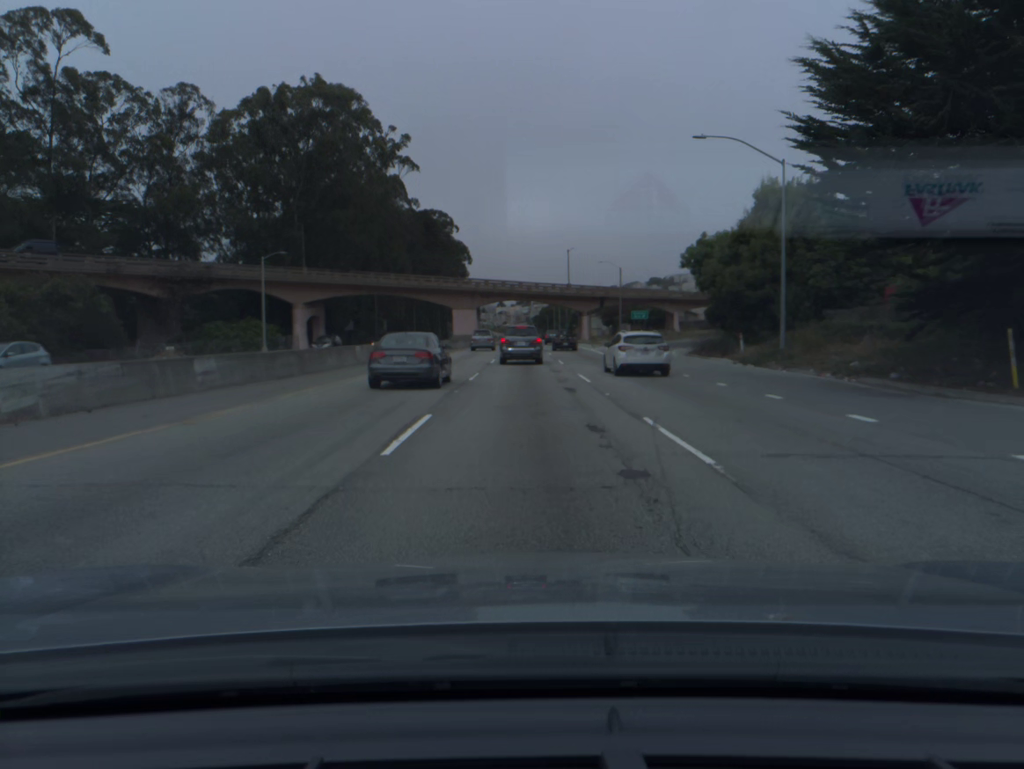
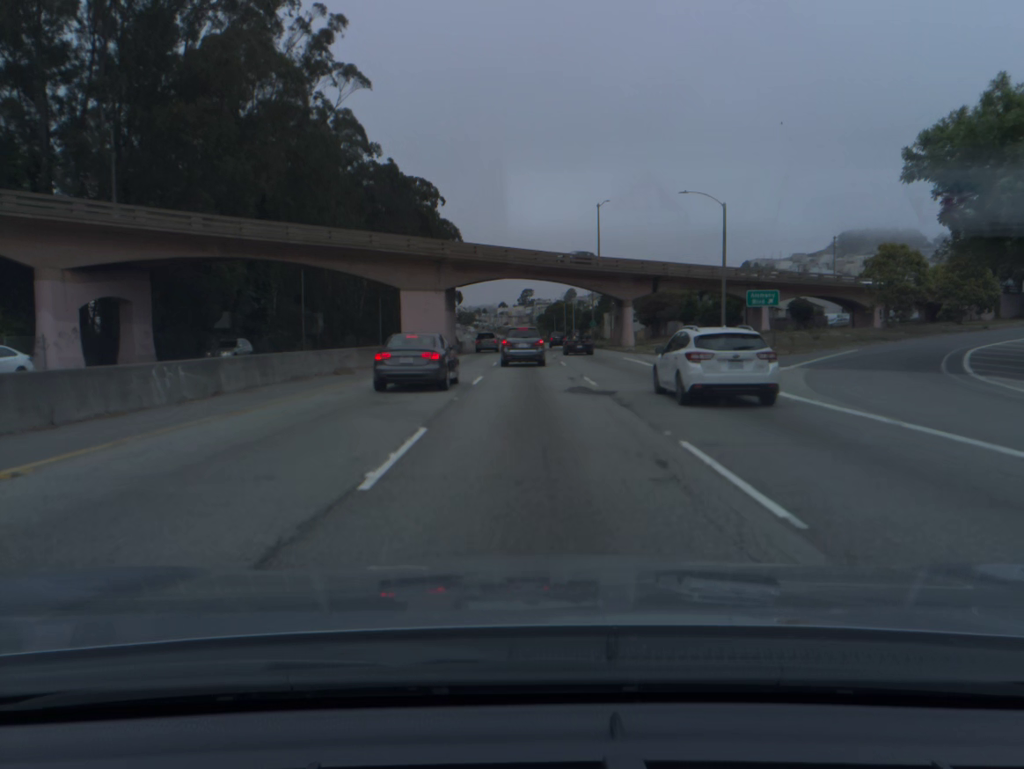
(-0.2, +46.3) m; 0°
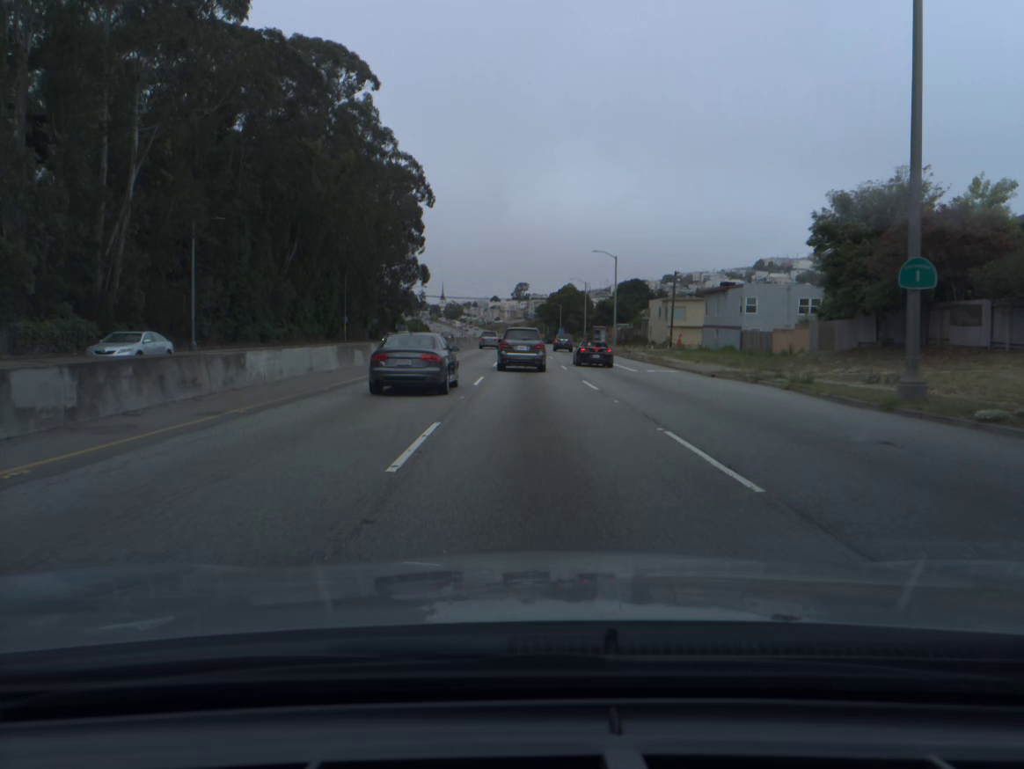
(0.0, +73.5) m; 0°
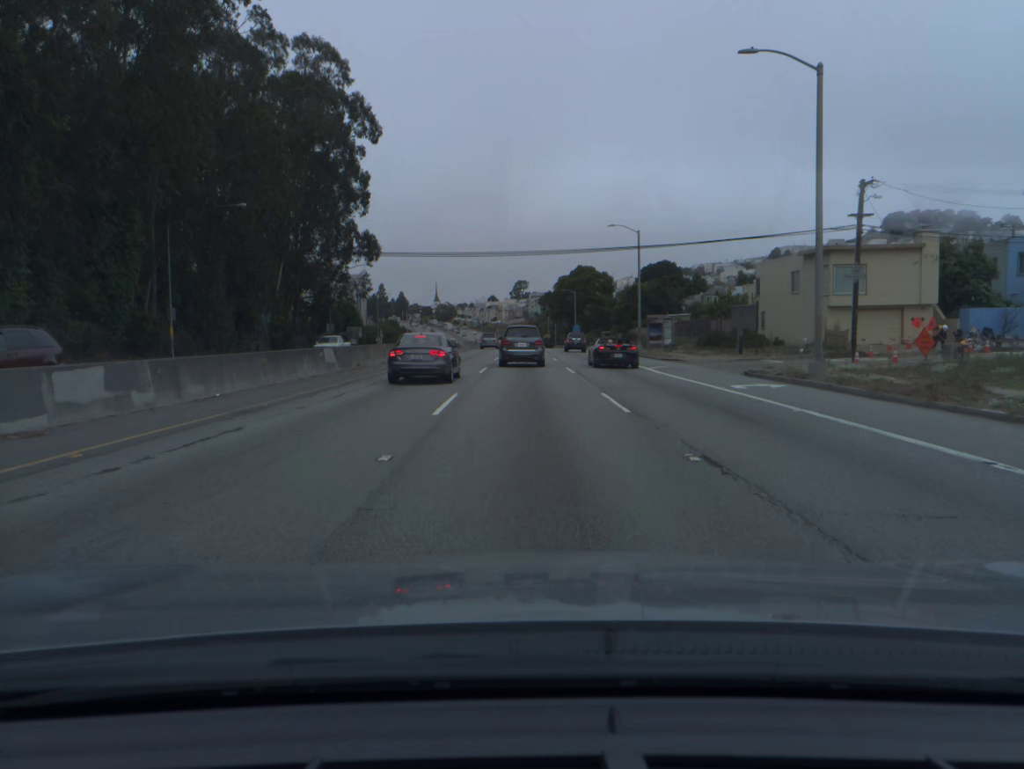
(+0.2, +52.8) m; 0°
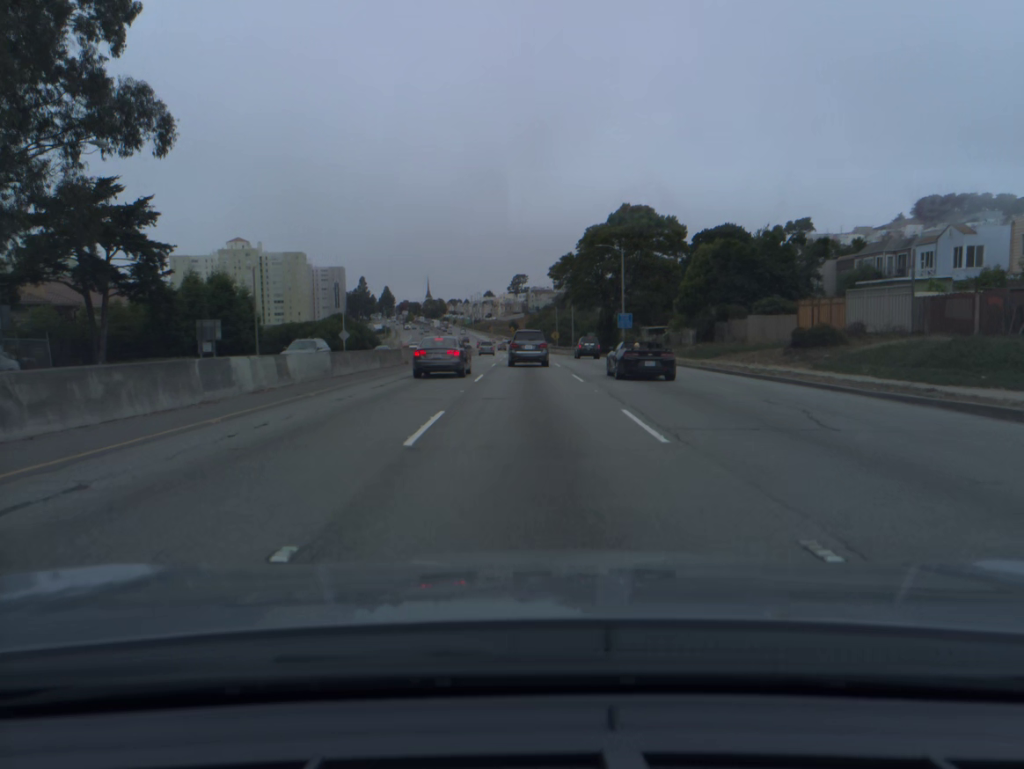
(0.0, +63.1) m; 0°
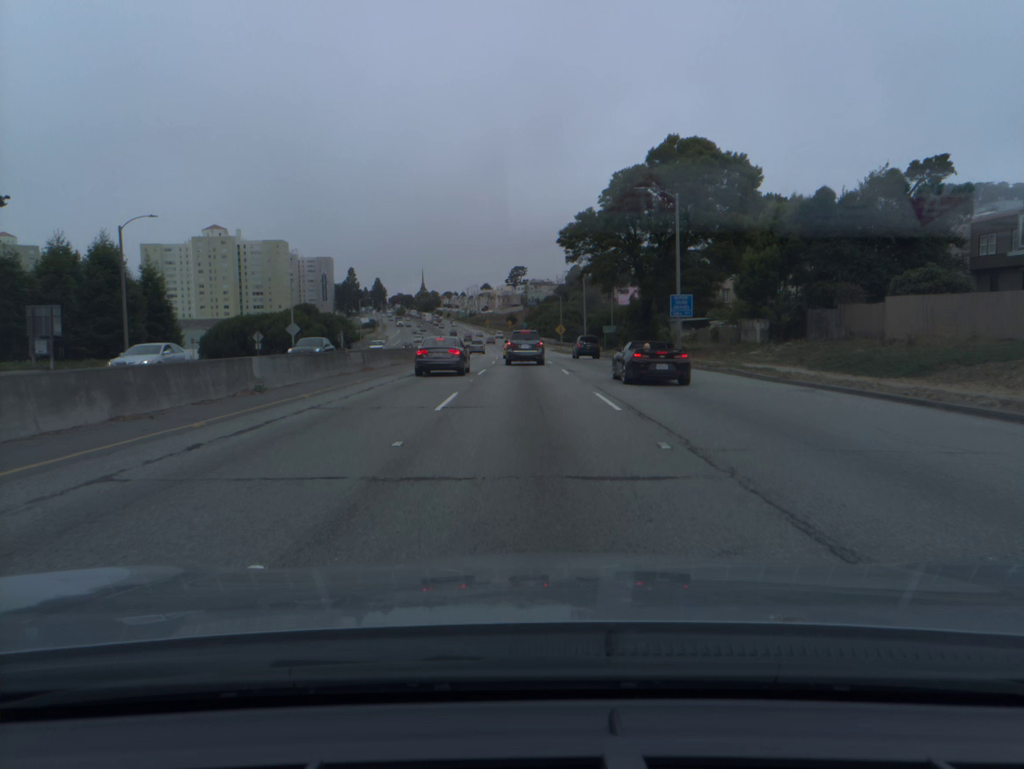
(0.0, +24.4) m; 0°
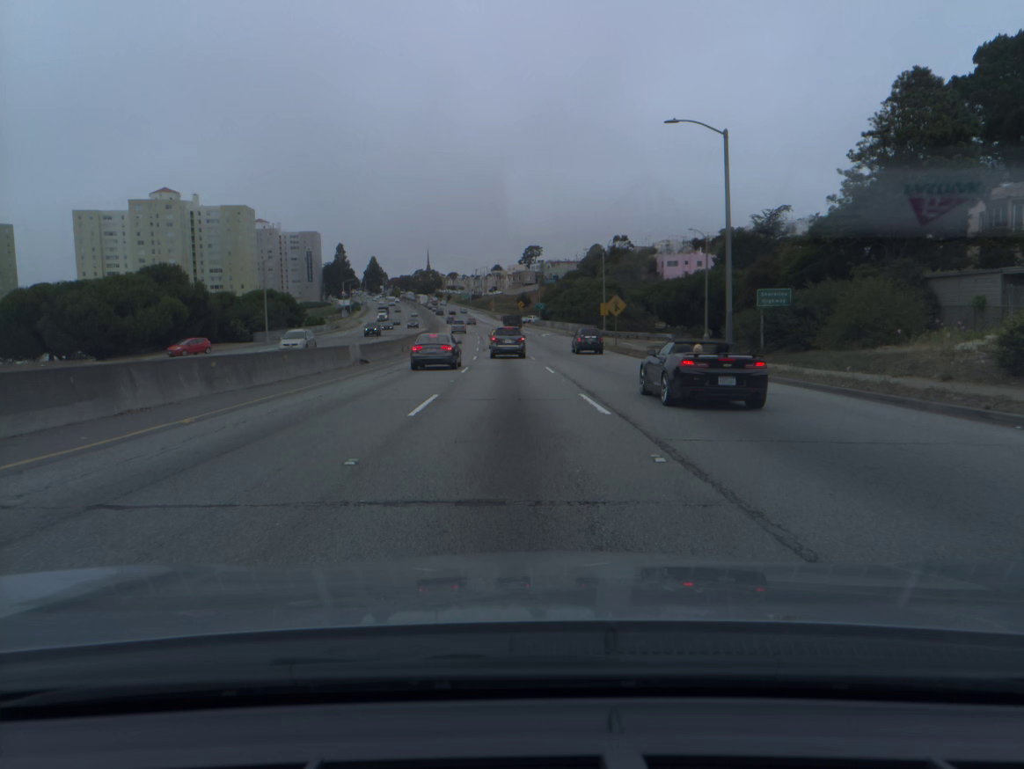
(-0.3, +60.3) m; -1°
